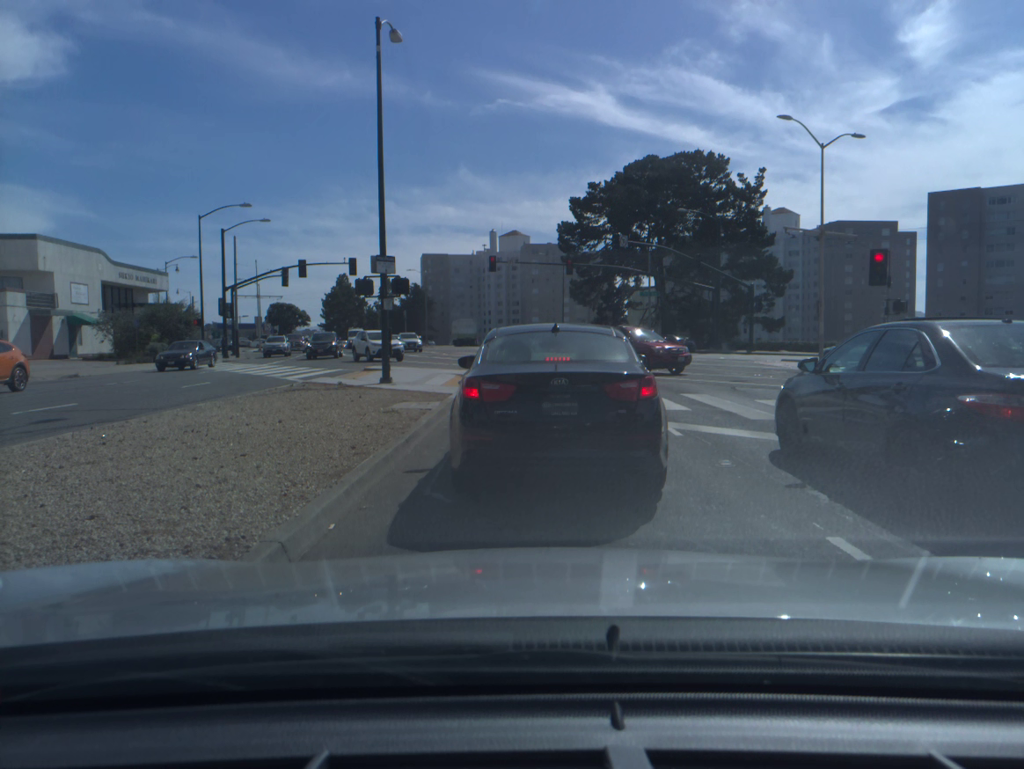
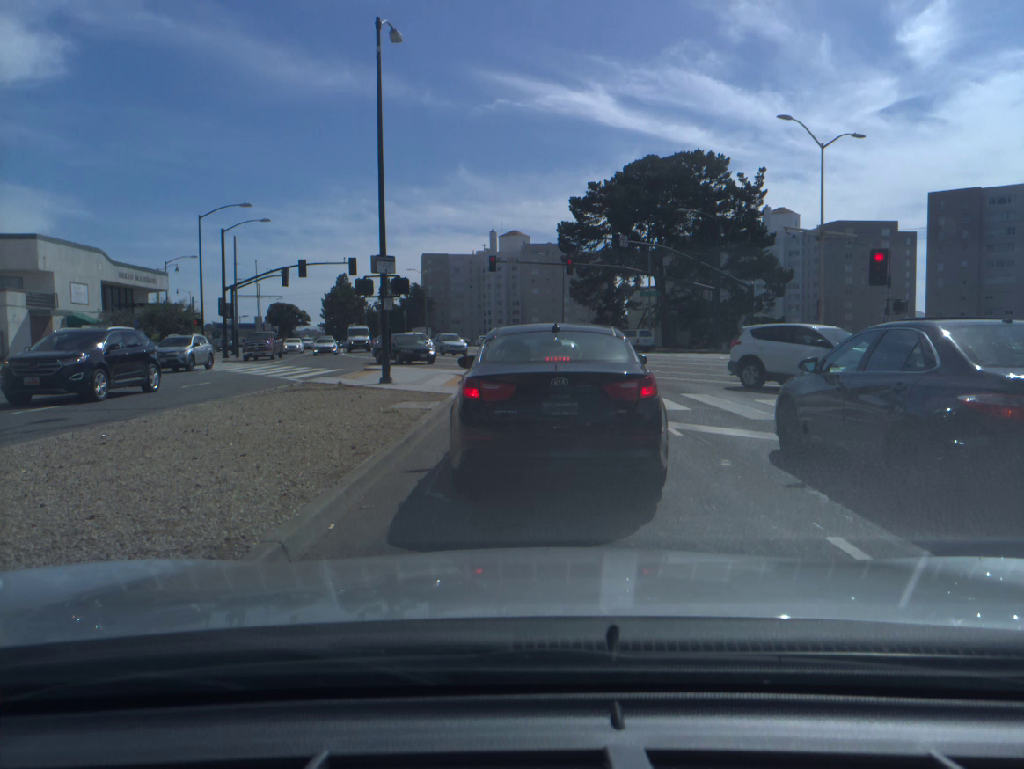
(0.0, 0.0) m; 0°
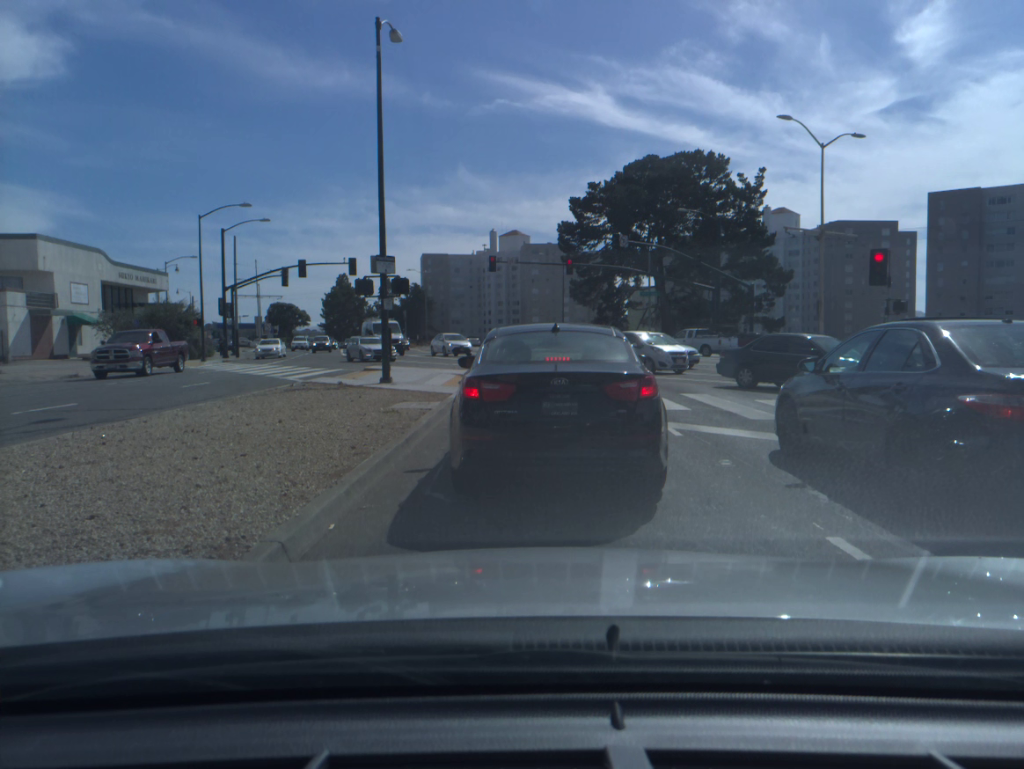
(0.0, 0.0) m; 0°
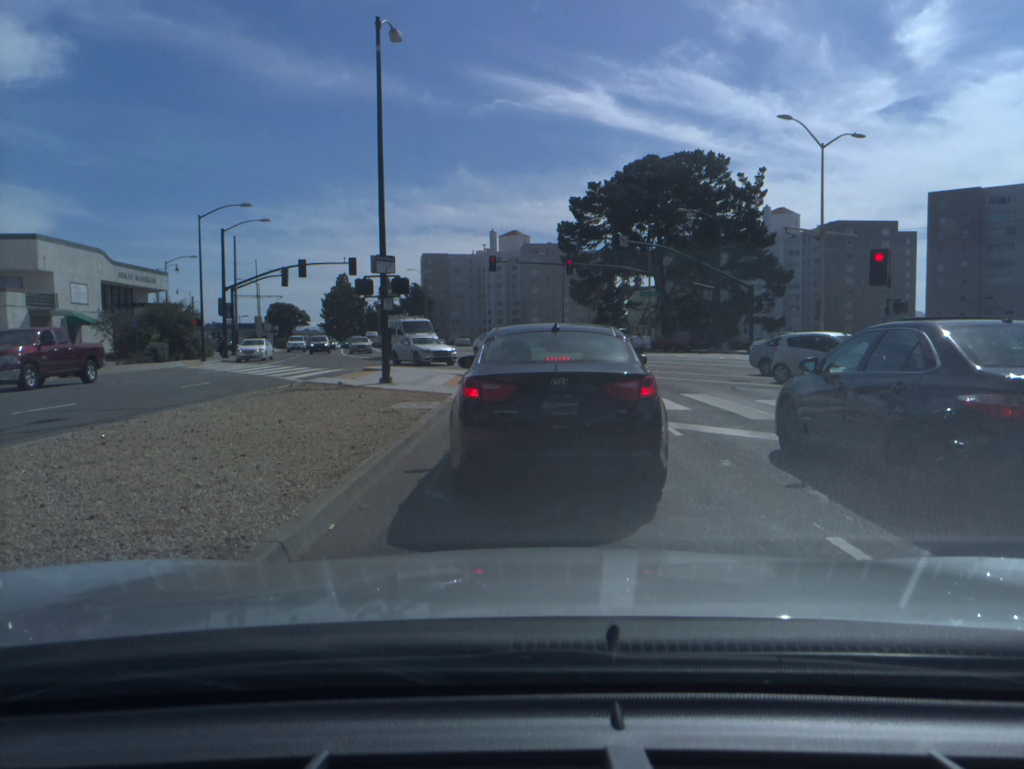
(0.0, 0.0) m; 0°
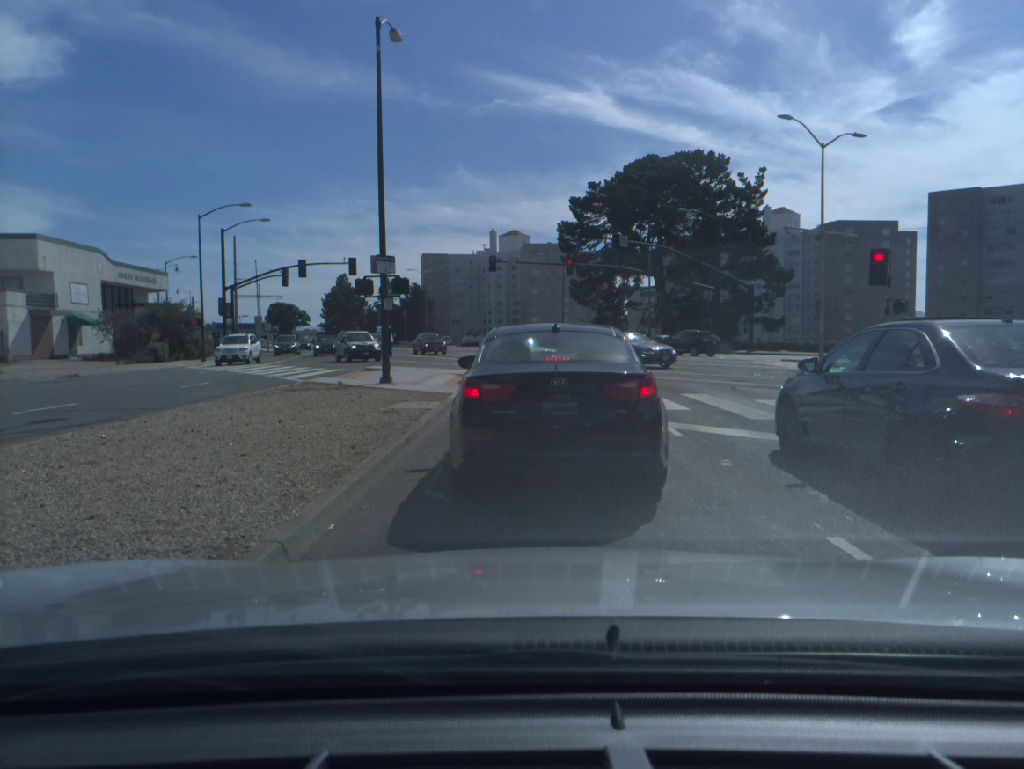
(-0.1, 0.0) m; 0°
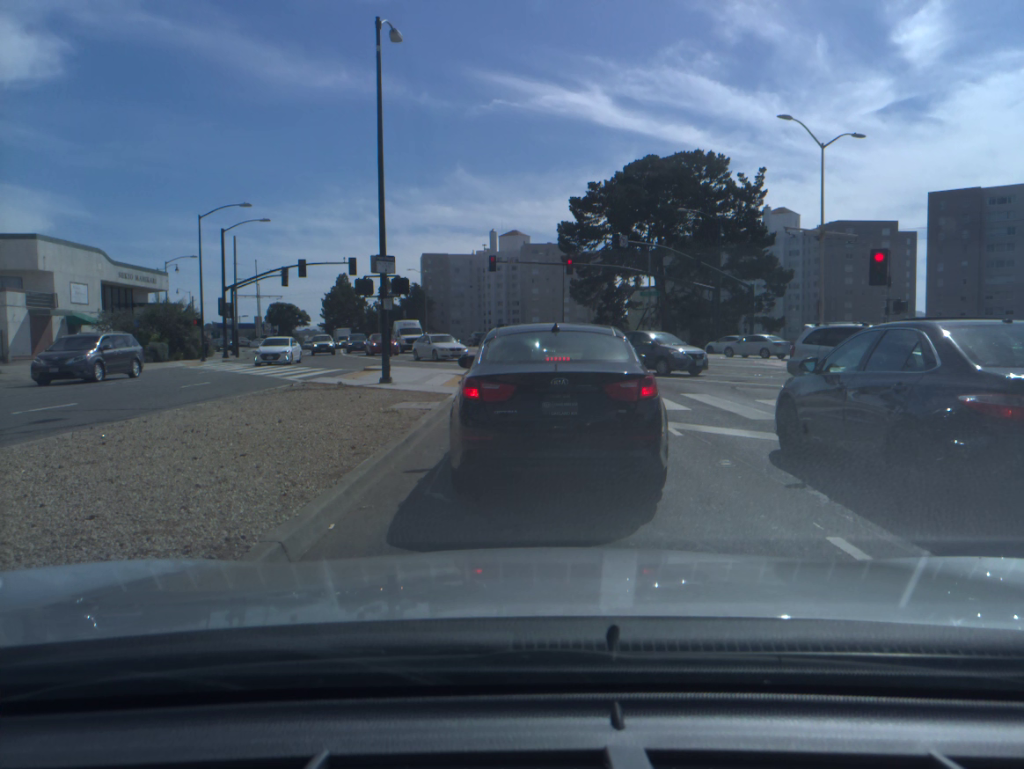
(0.0, 0.0) m; 0°
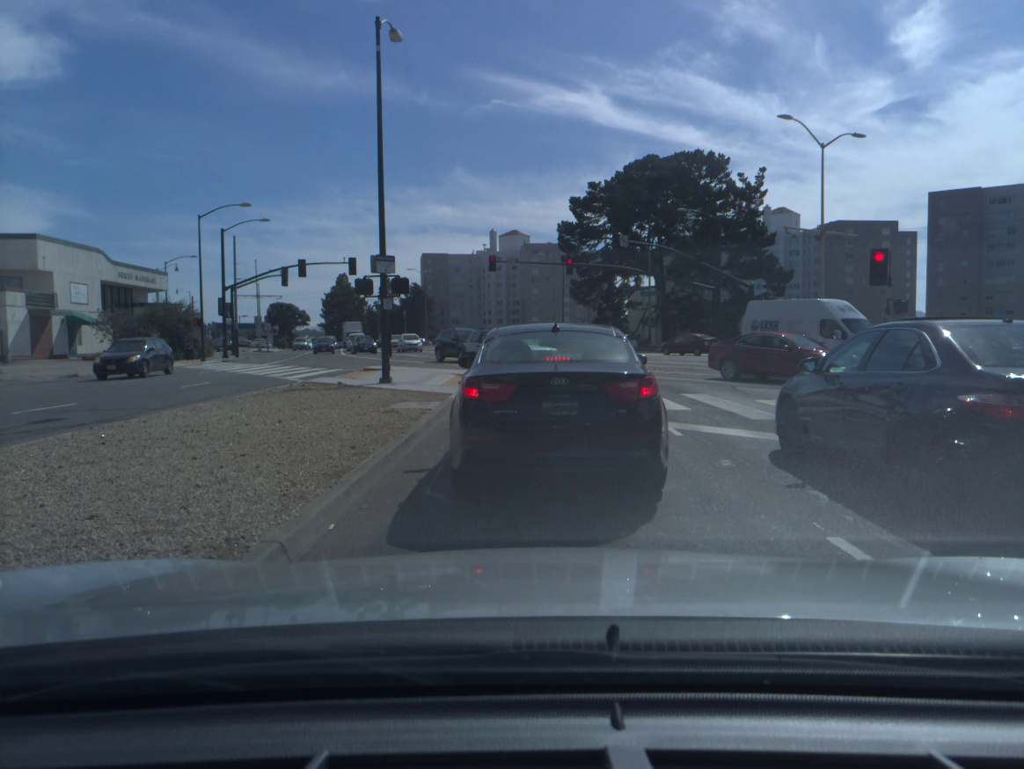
(0.0, 0.0) m; 0°
